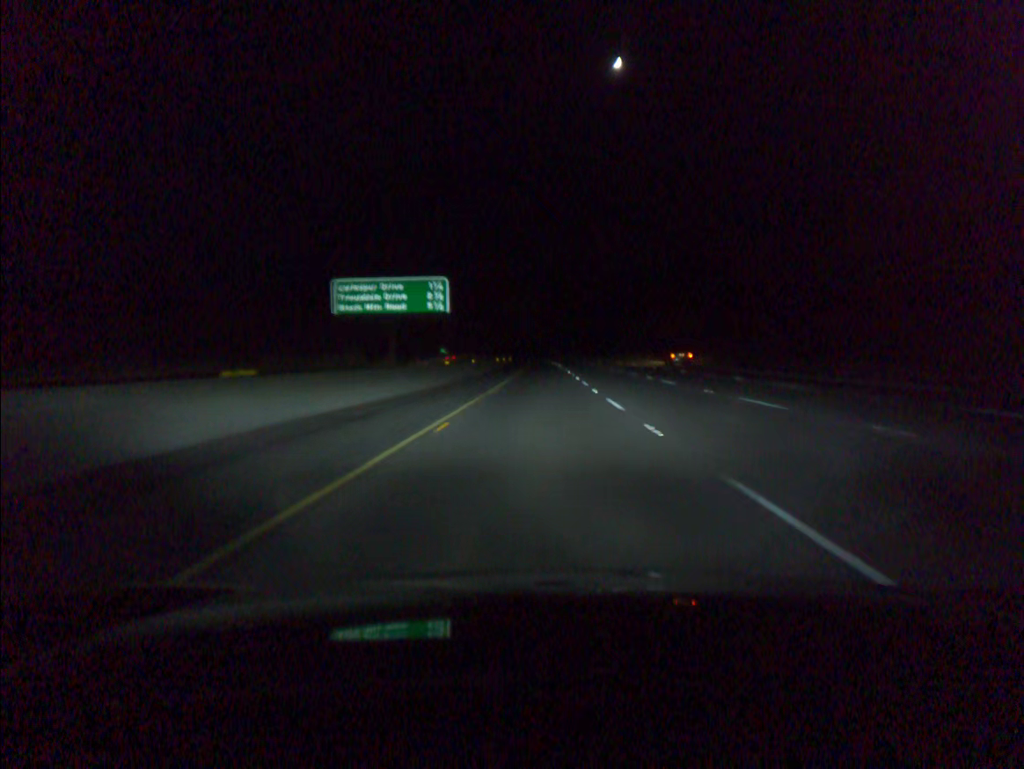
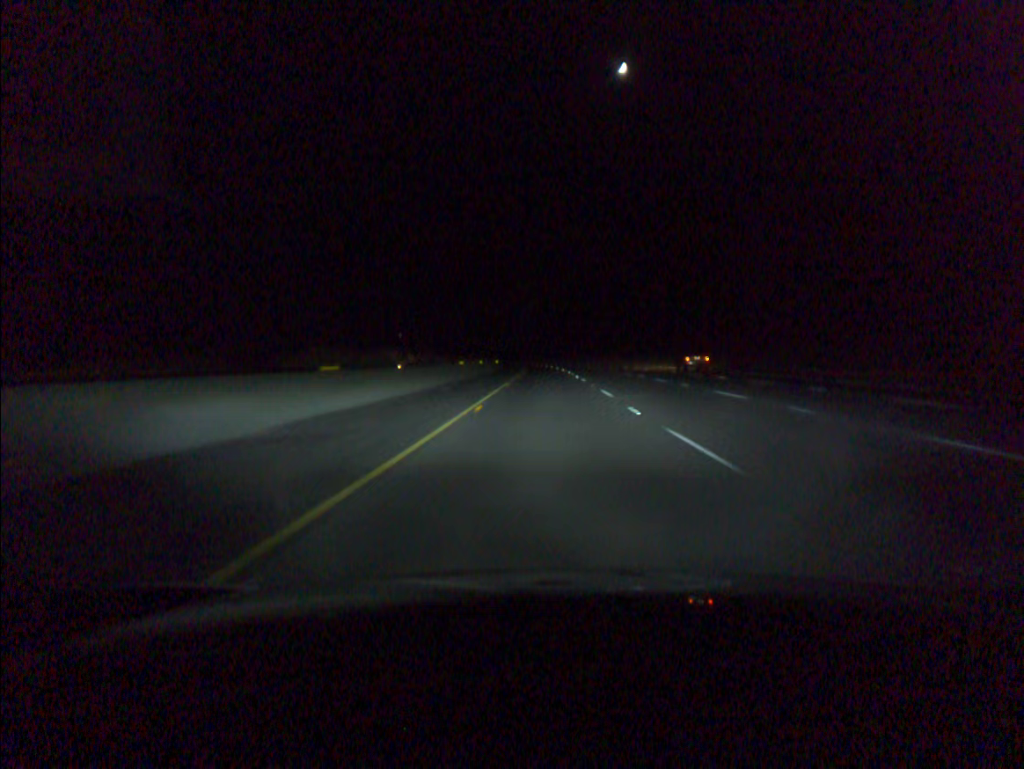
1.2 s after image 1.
(-0.1, +39.2) m; 0°
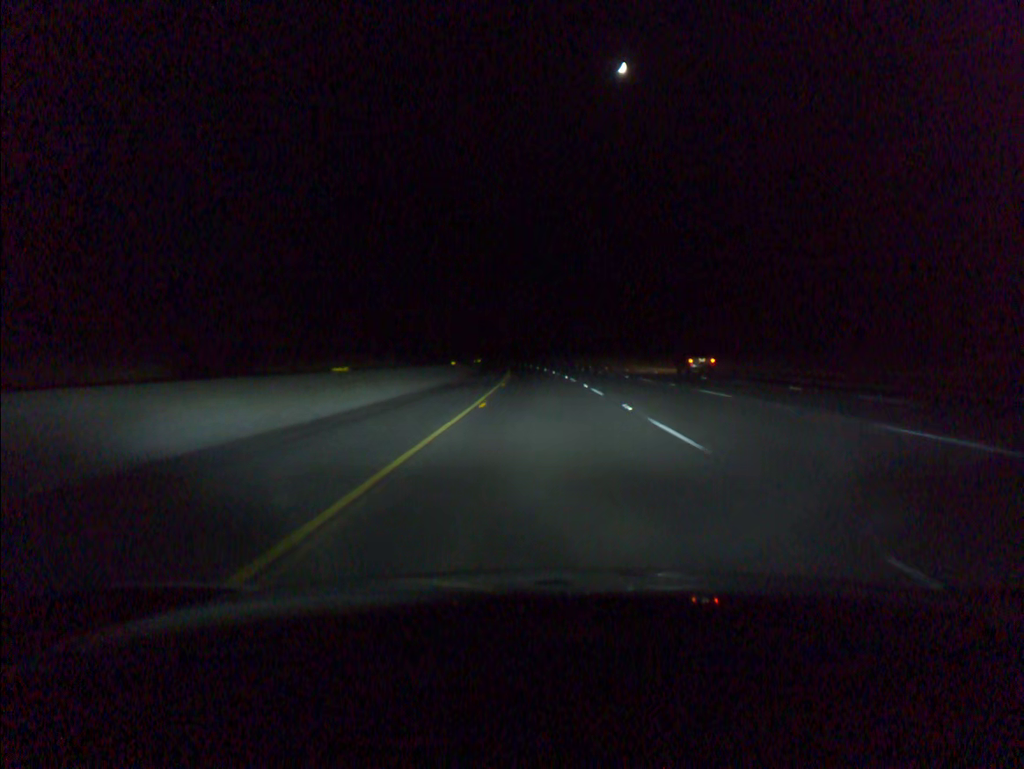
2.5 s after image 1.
(+0.1, +42.4) m; 0°
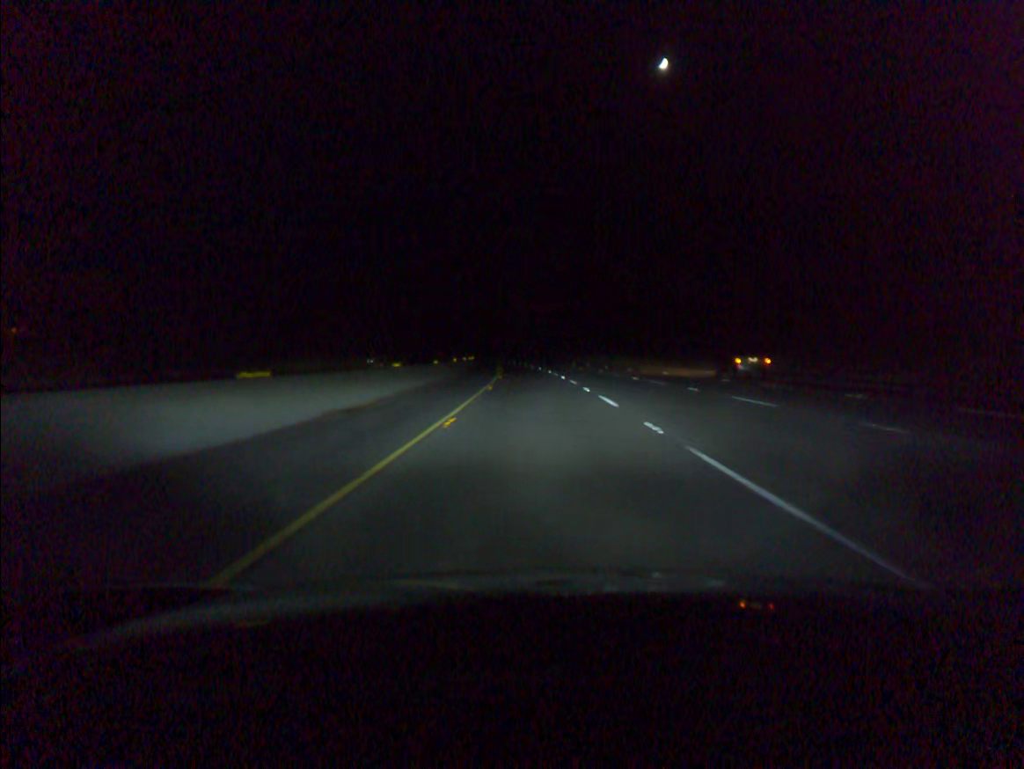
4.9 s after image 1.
(-1.4, +78.4) m; -3°
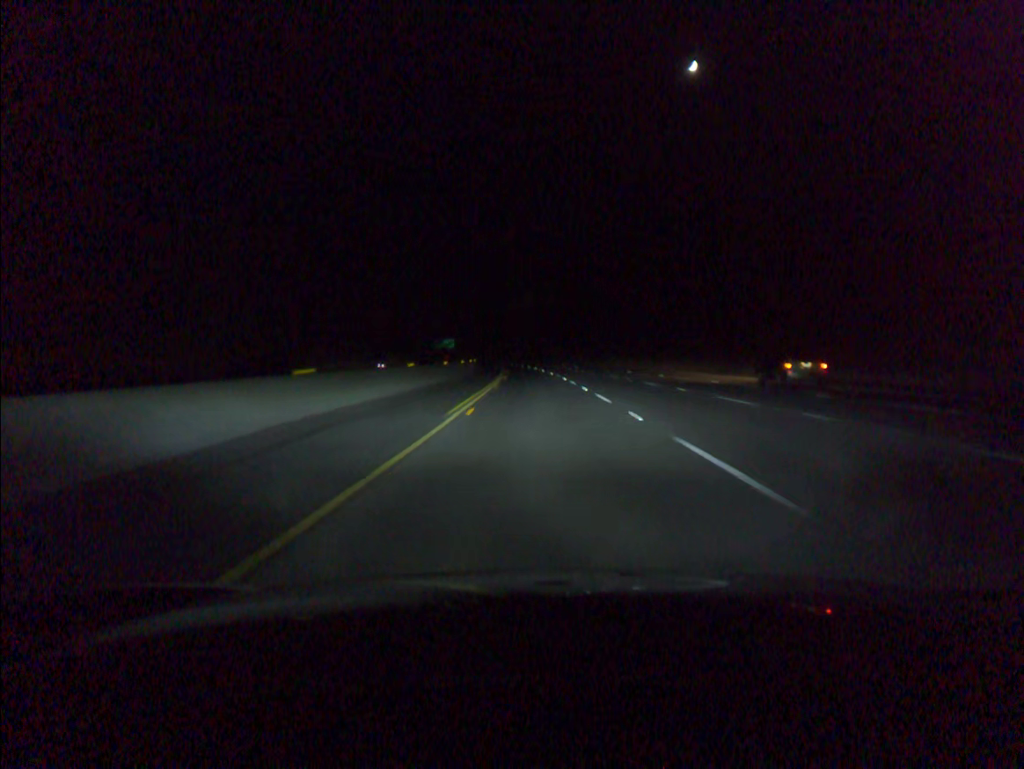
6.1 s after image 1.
(-0.7, +40.9) m; -2°
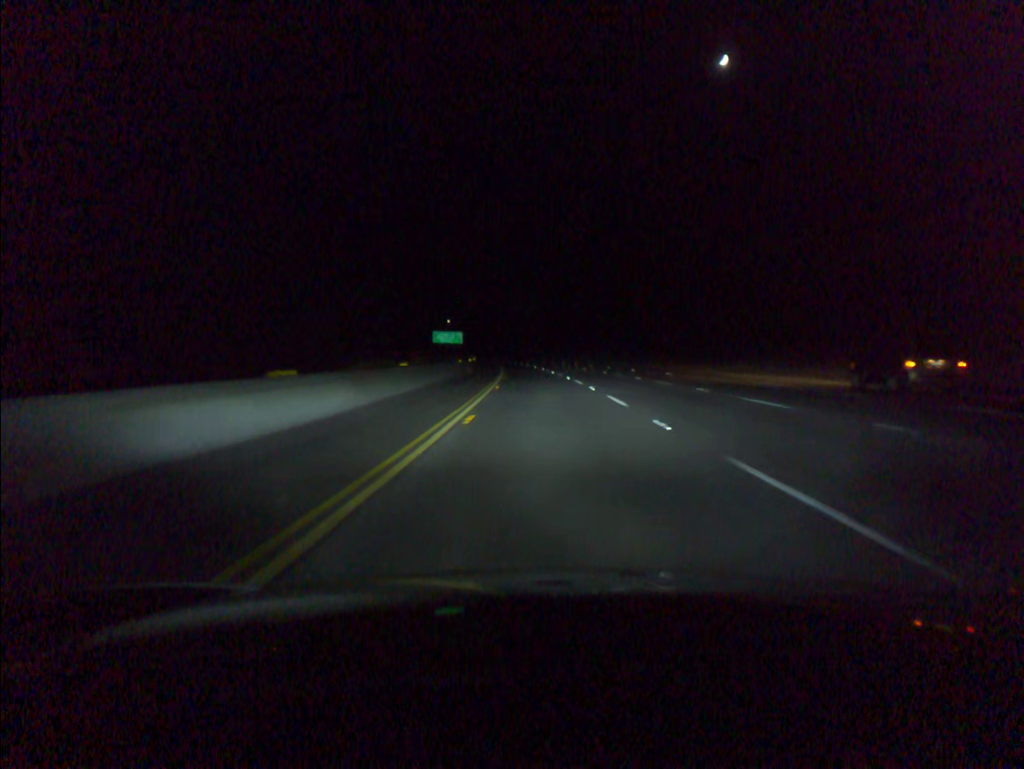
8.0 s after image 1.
(-1.3, +60.4) m; -2°
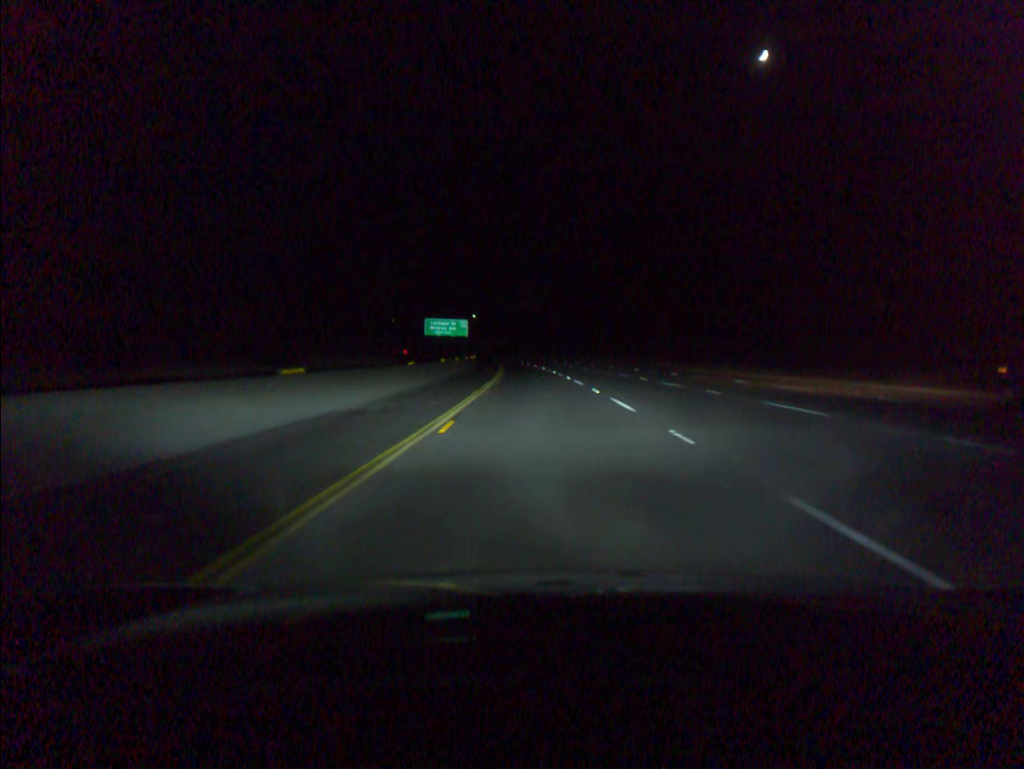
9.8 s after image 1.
(-1.2, +60.4) m; -3°
